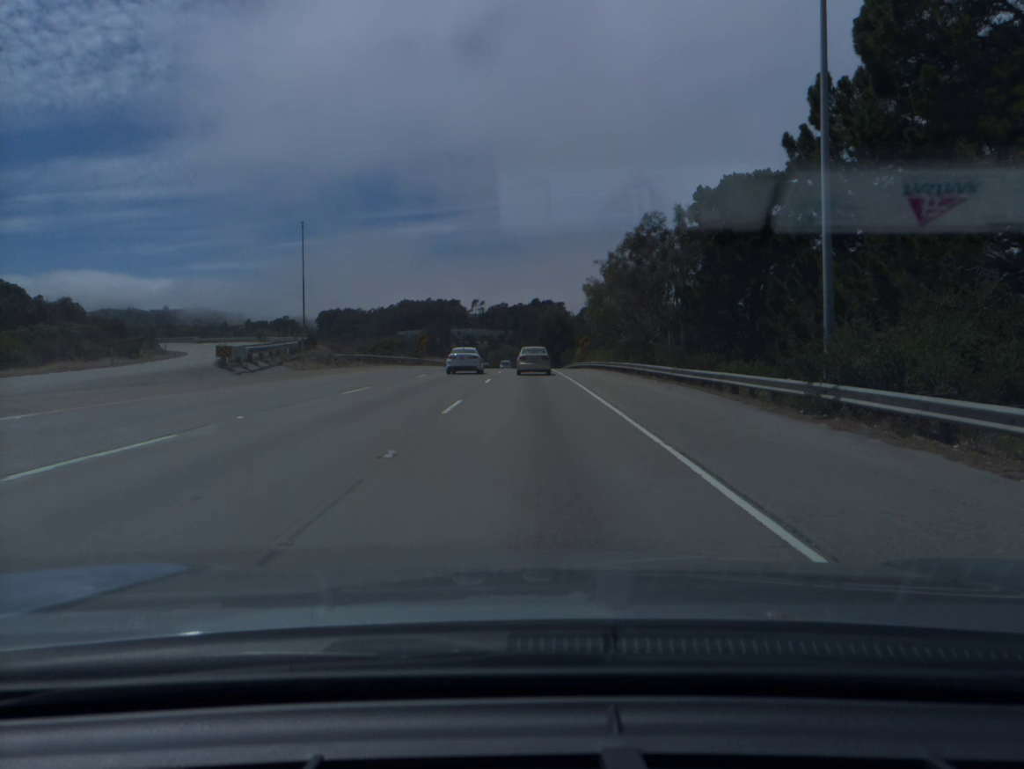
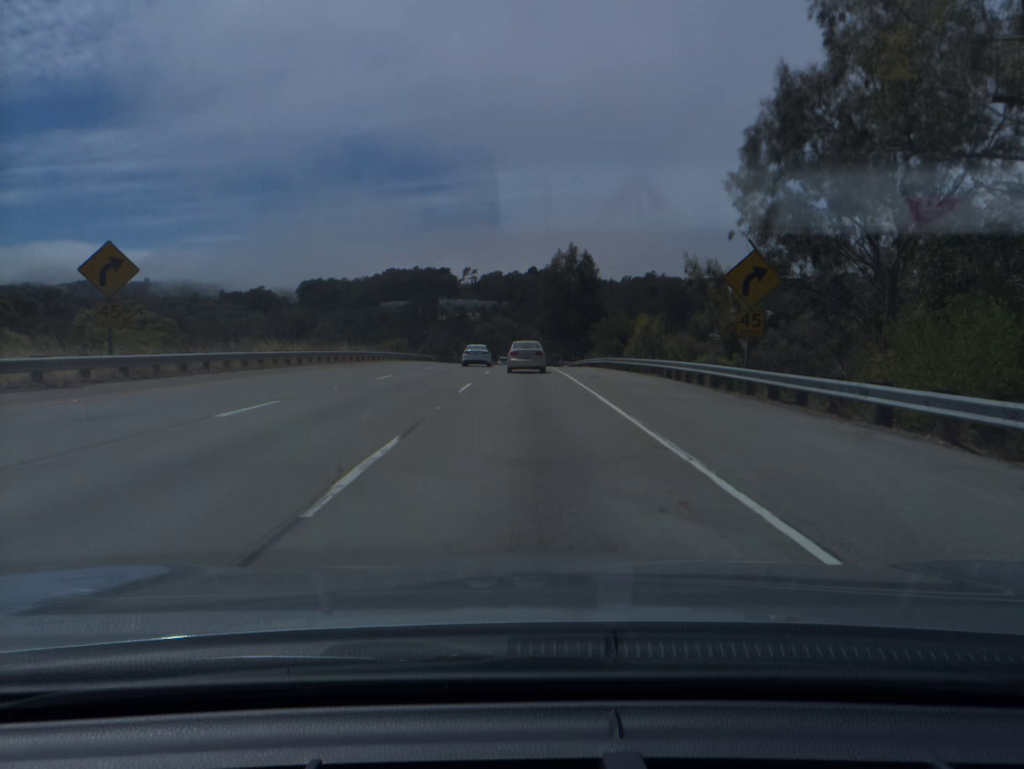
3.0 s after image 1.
(+0.4, +66.7) m; 0°
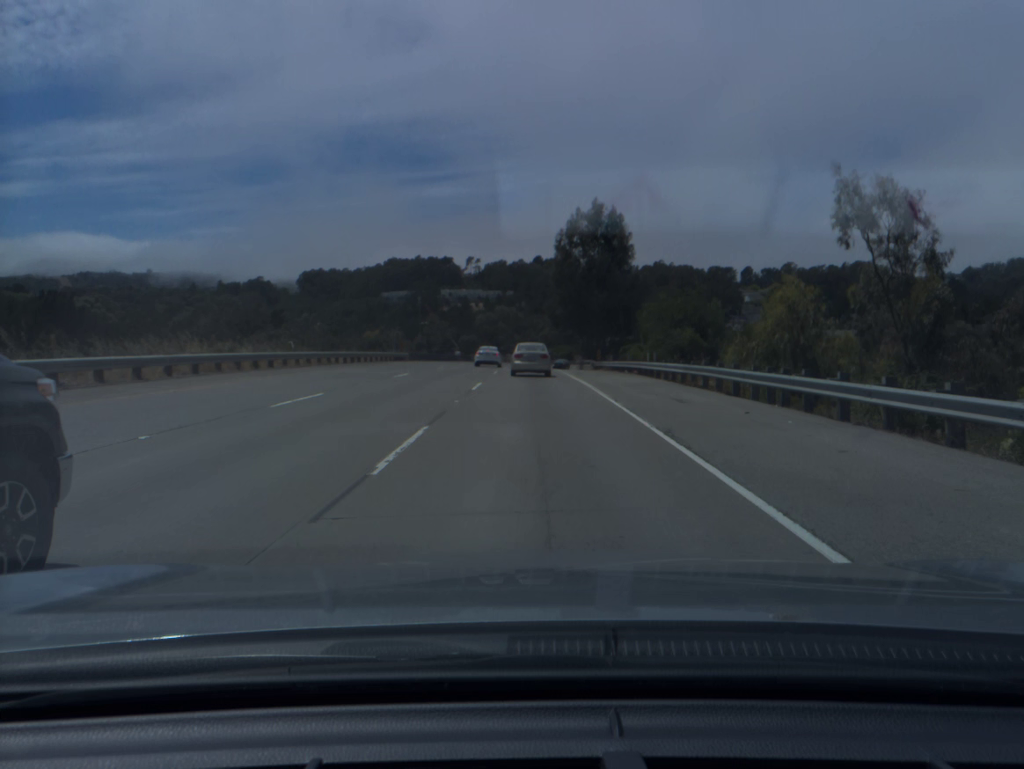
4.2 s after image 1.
(-0.1, +26.7) m; 0°
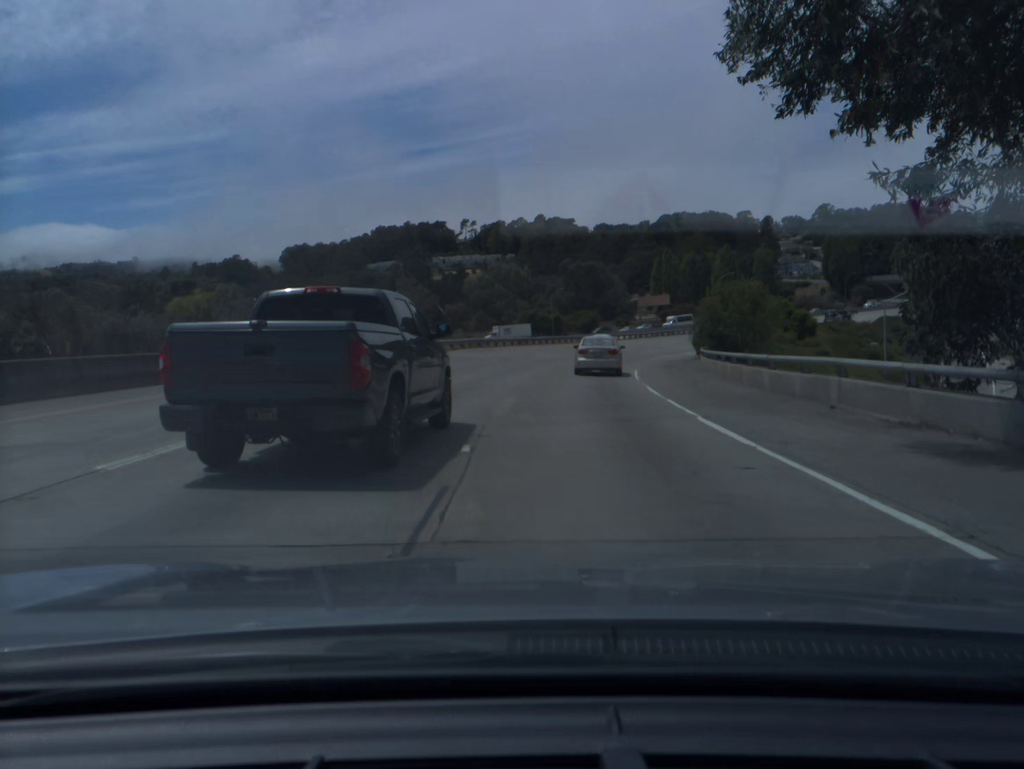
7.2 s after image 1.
(-0.4, +66.6) m; 0°
